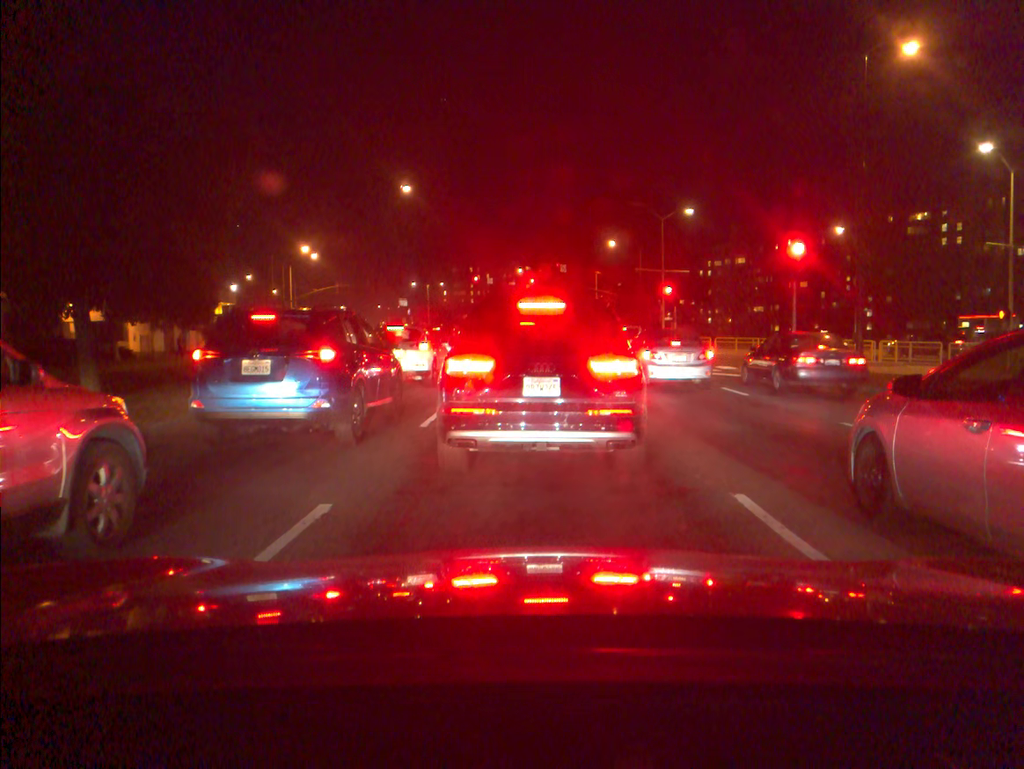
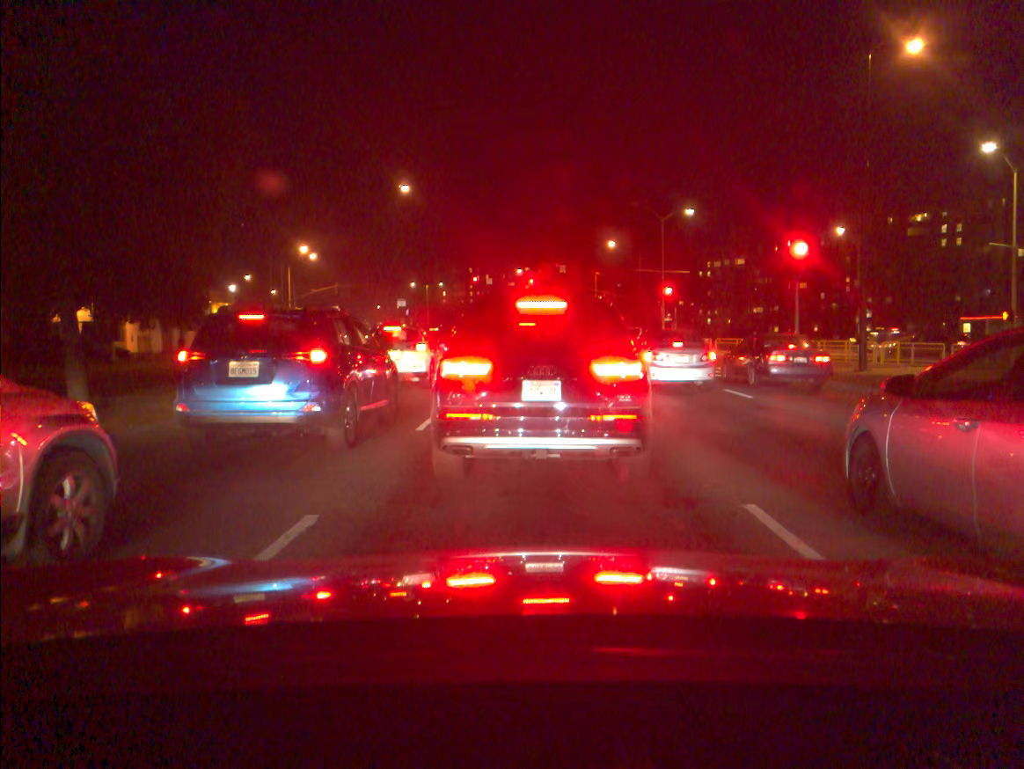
(0.0, +0.4) m; 0°
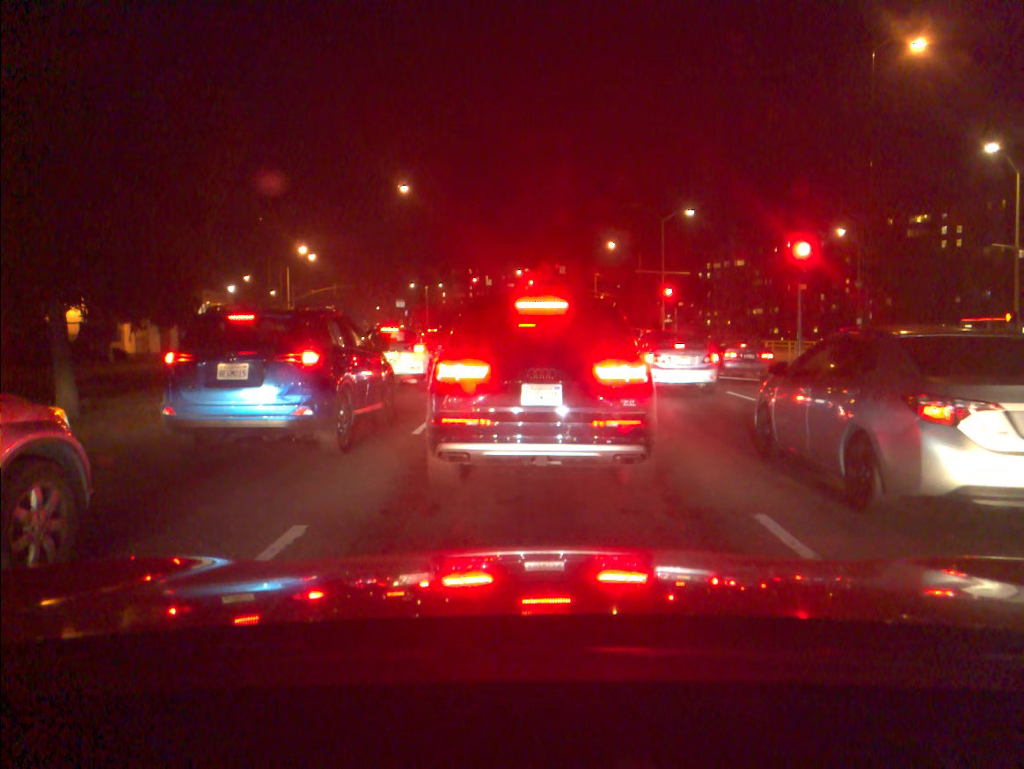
(0.0, +0.3) m; 0°
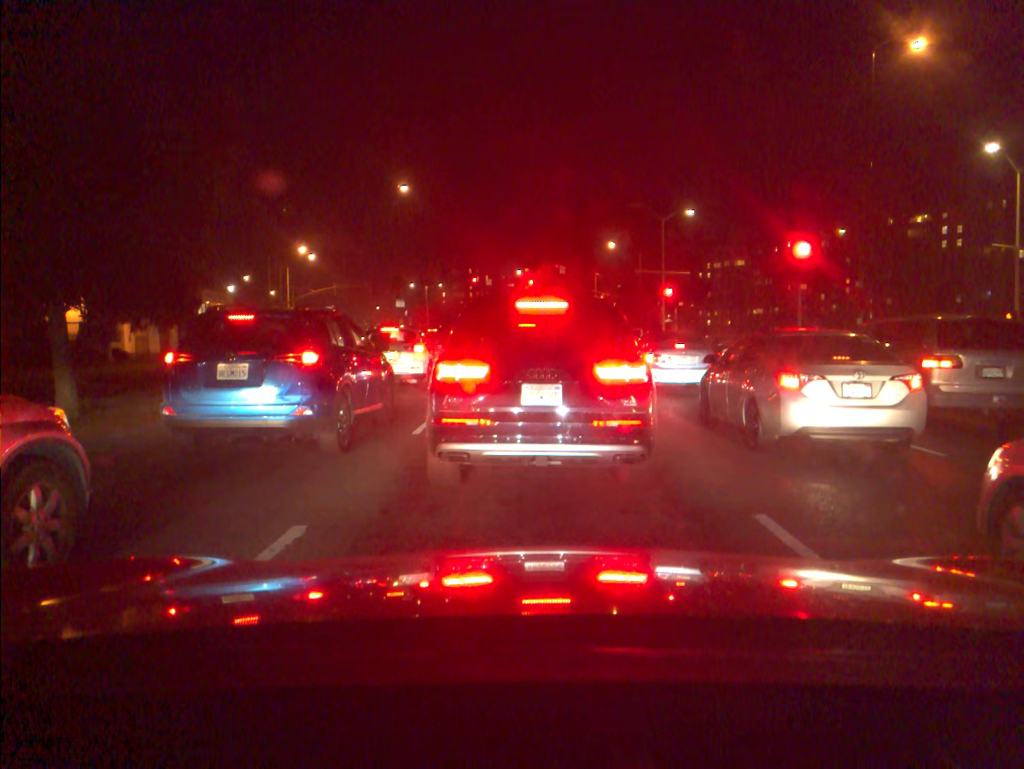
(0.0, -0.1) m; 0°
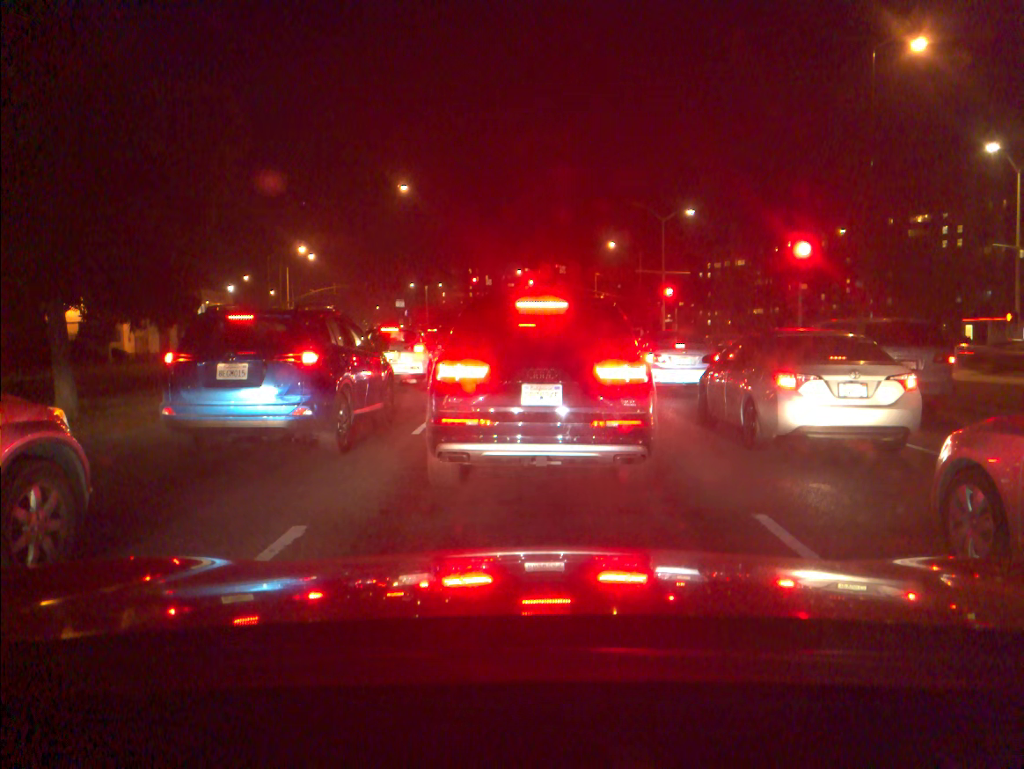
(0.0, 0.0) m; 0°
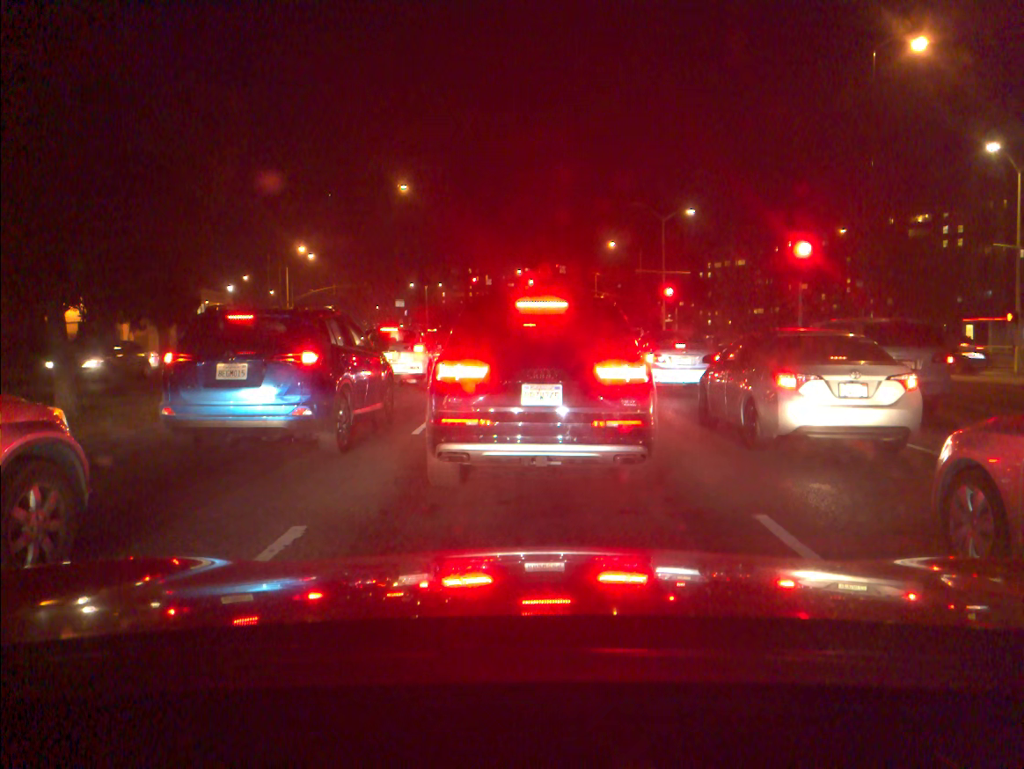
(0.0, 0.0) m; 0°
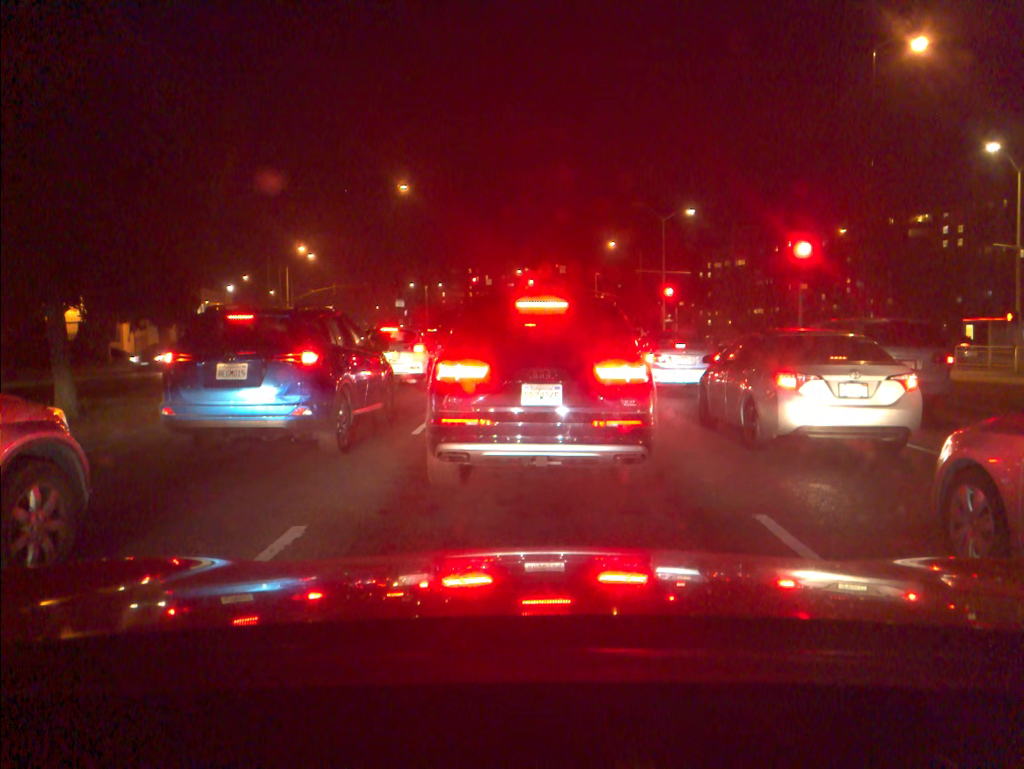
(0.0, 0.0) m; 0°
